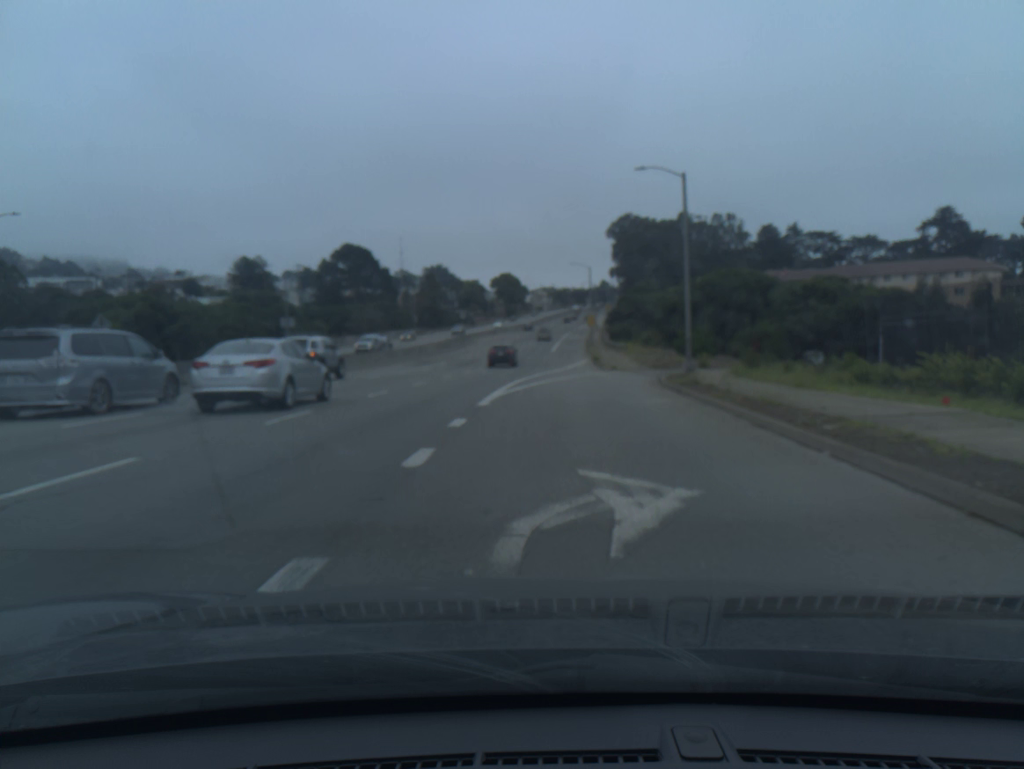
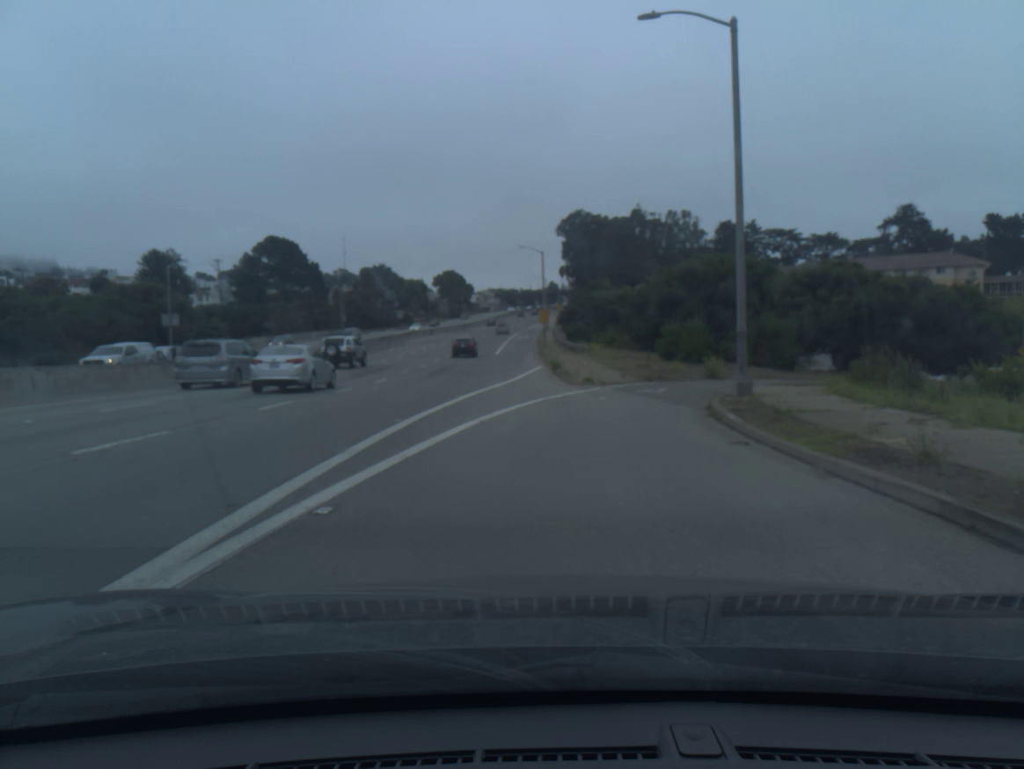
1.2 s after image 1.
(+0.5, +18.1) m; +4°
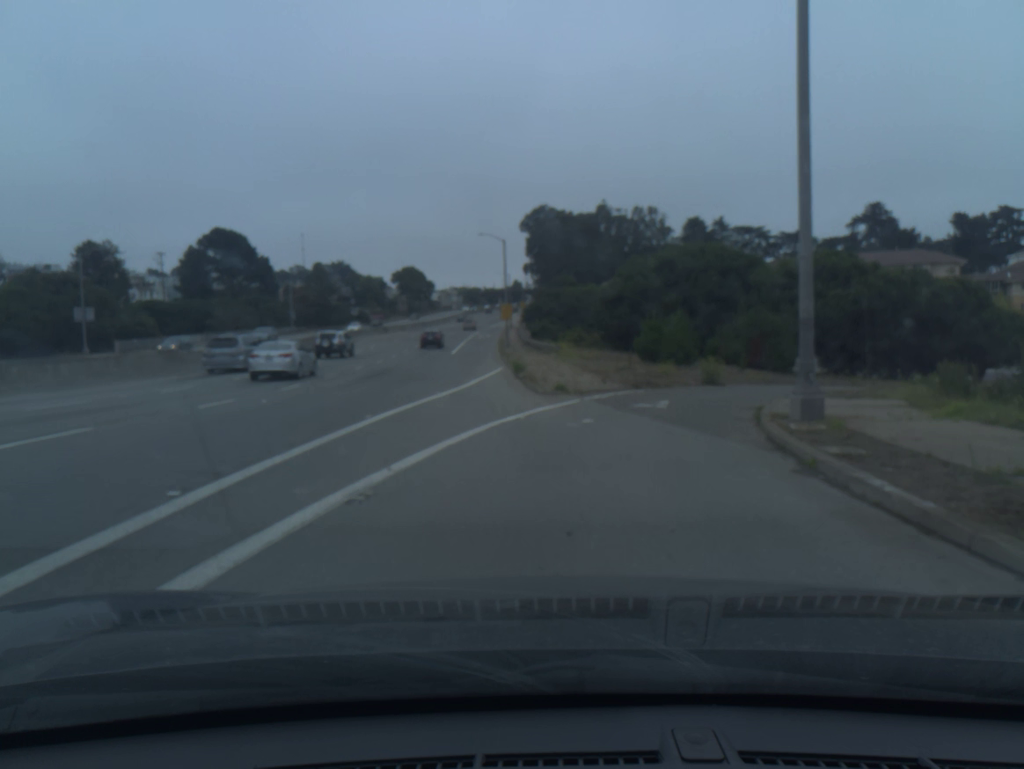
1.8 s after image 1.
(+0.2, +7.4) m; +3°
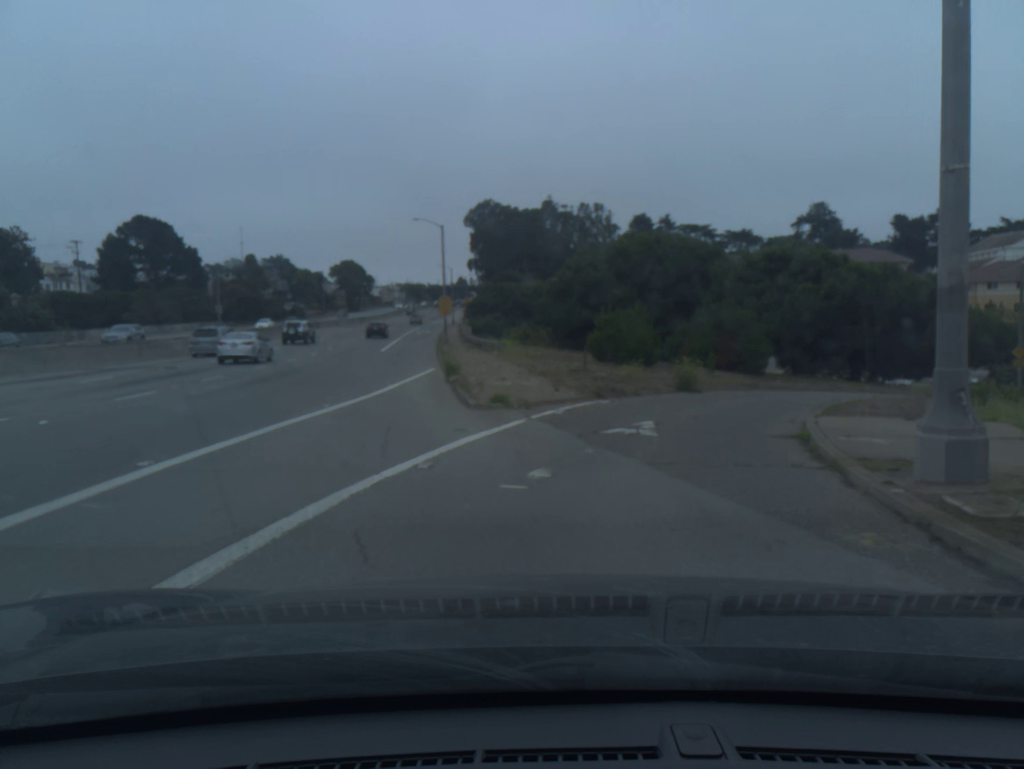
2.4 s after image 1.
(+0.2, +6.3) m; +4°
